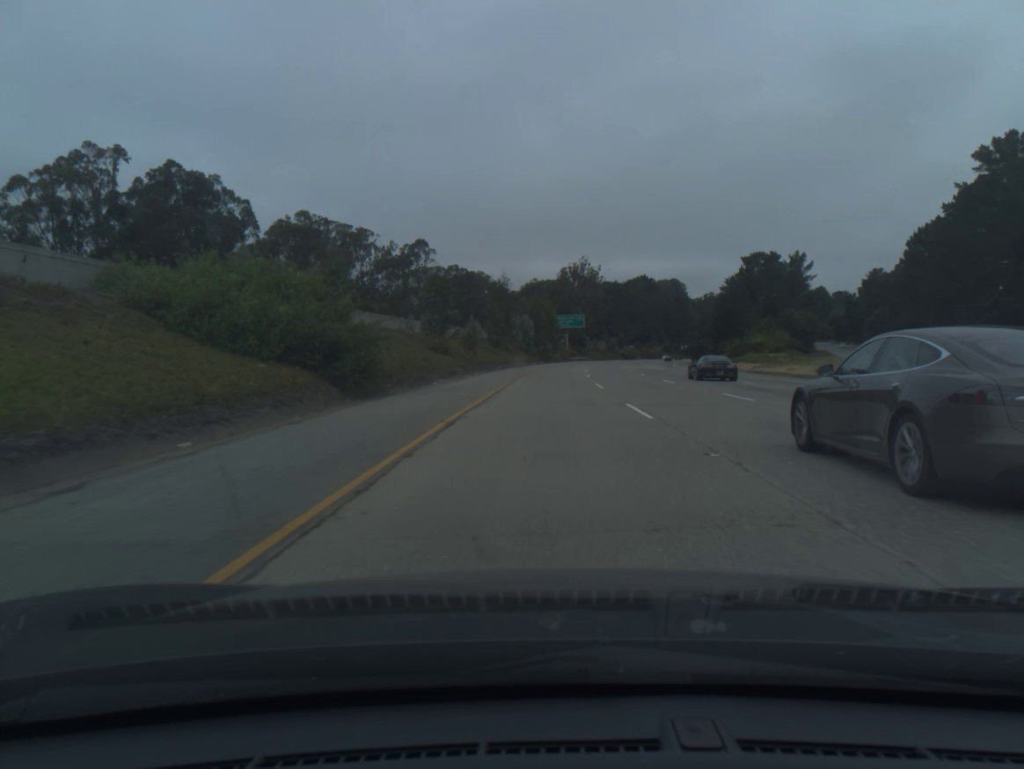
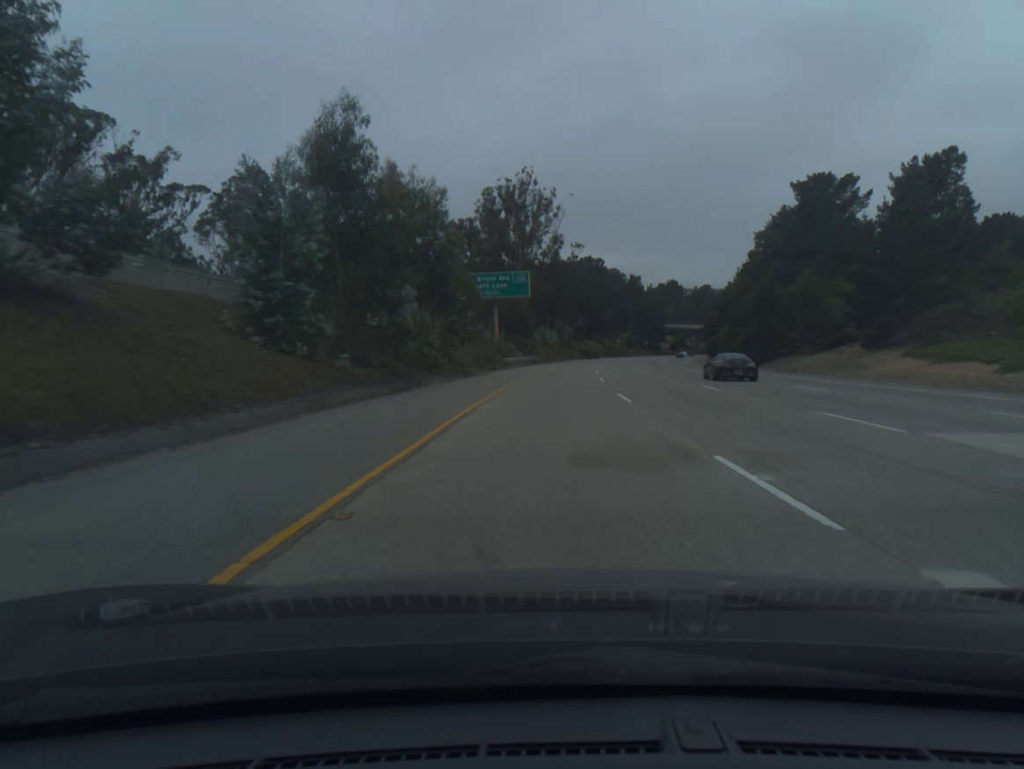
(+2.7, +82.2) m; +5°
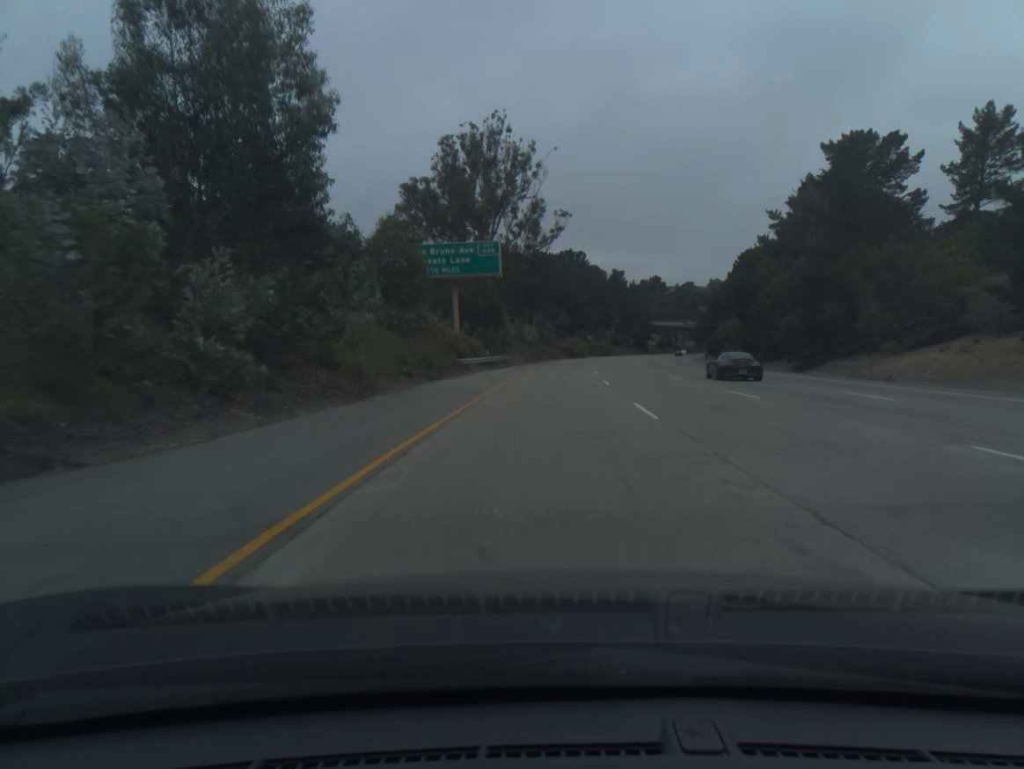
(+0.3, +20.6) m; +2°
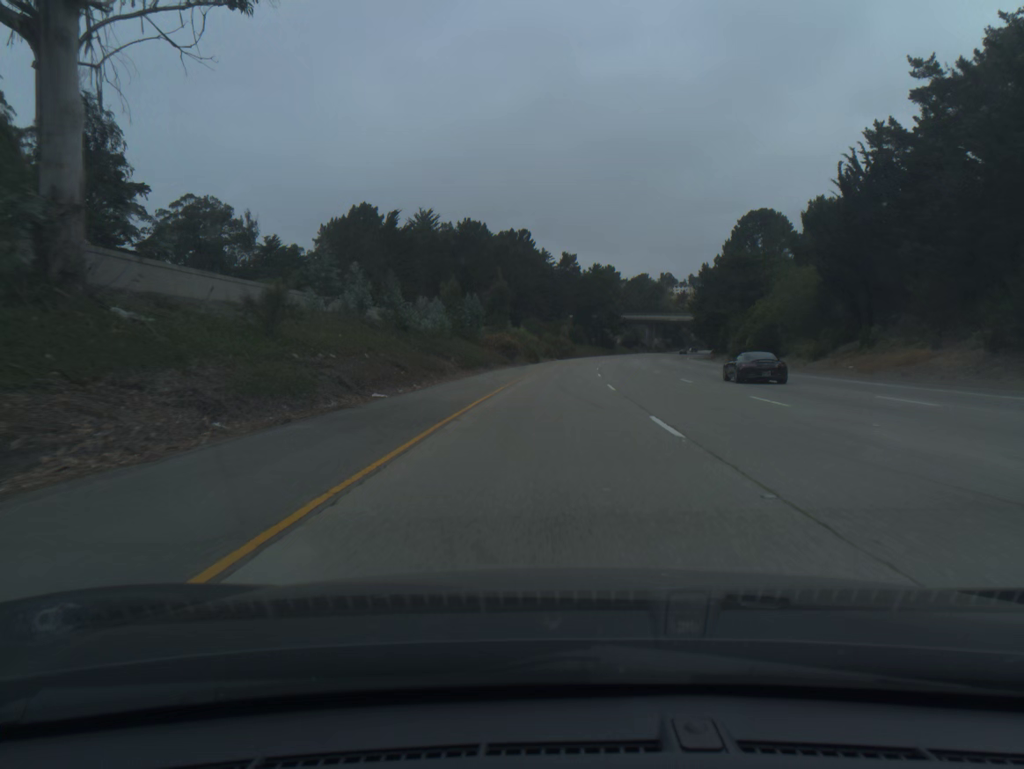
(+2.3, +61.8) m; +4°
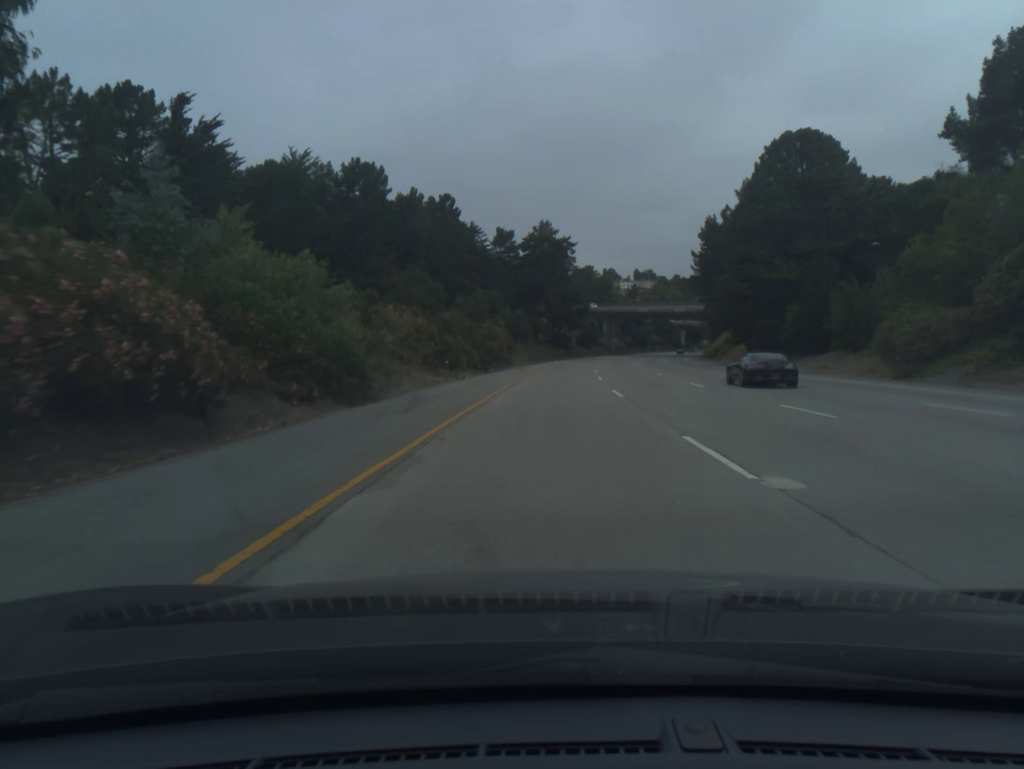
(+2.3, +61.7) m; +4°
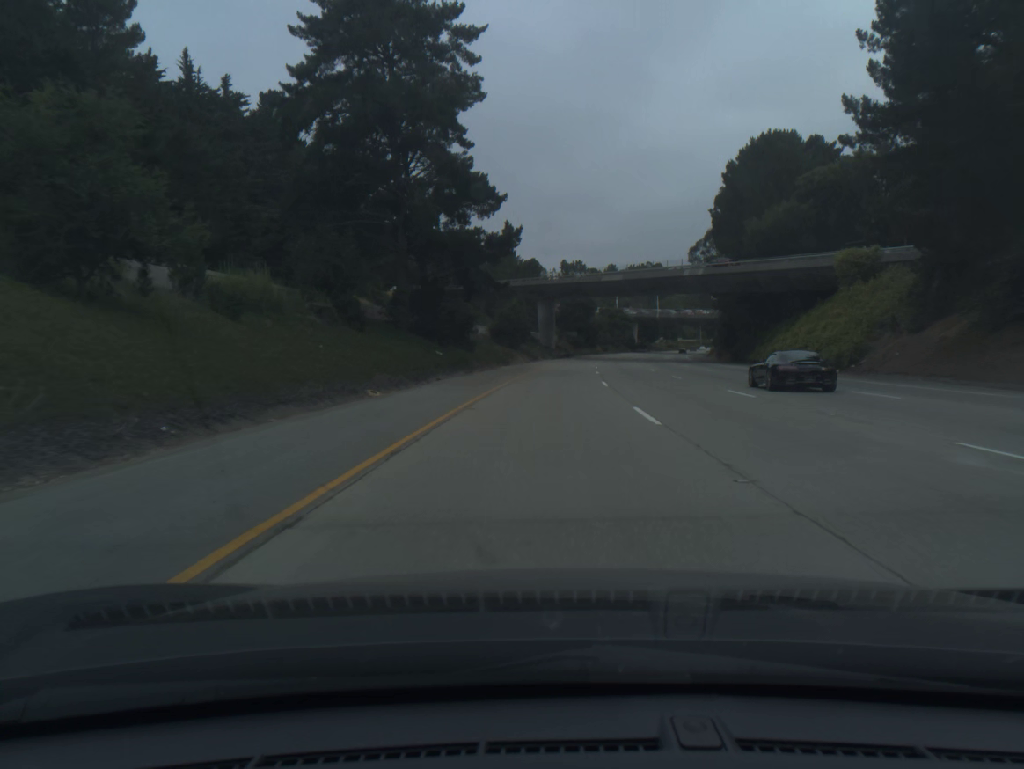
(+4.2, +82.3) m; +6°
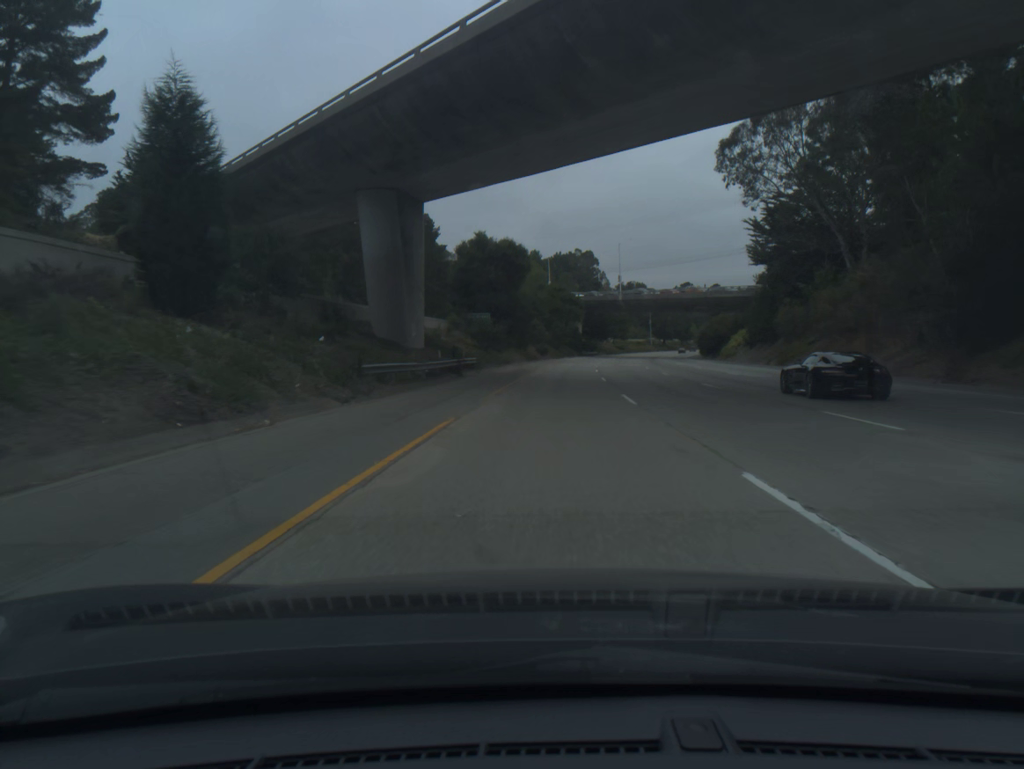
(+4.1, +82.3) m; +6°
